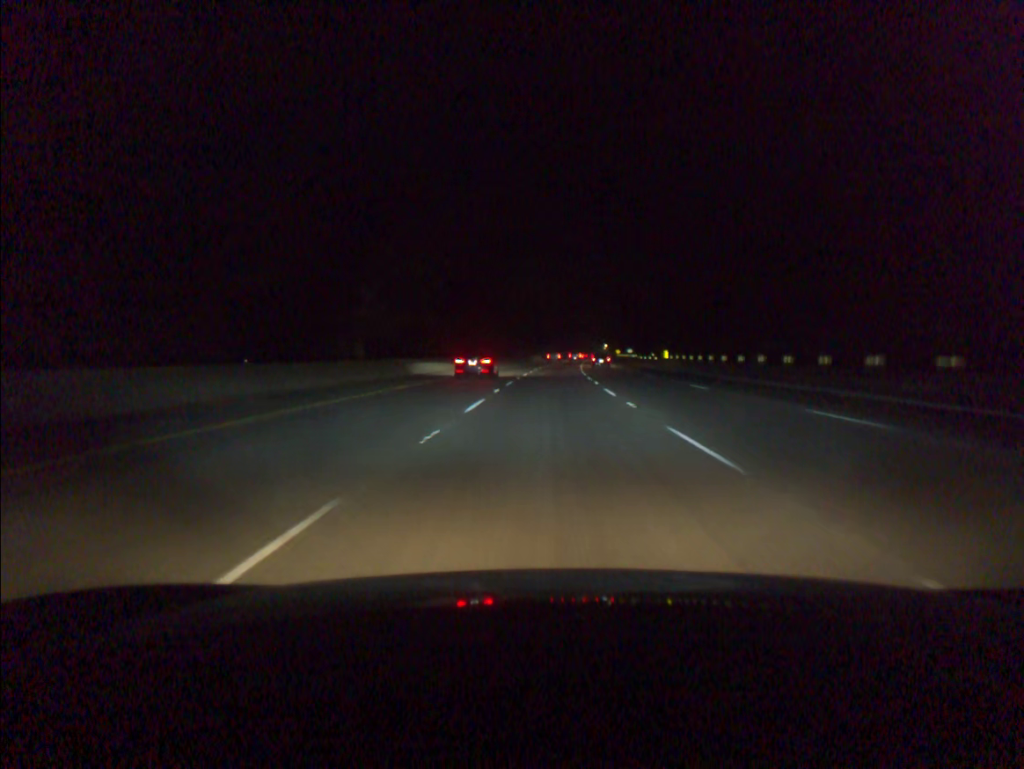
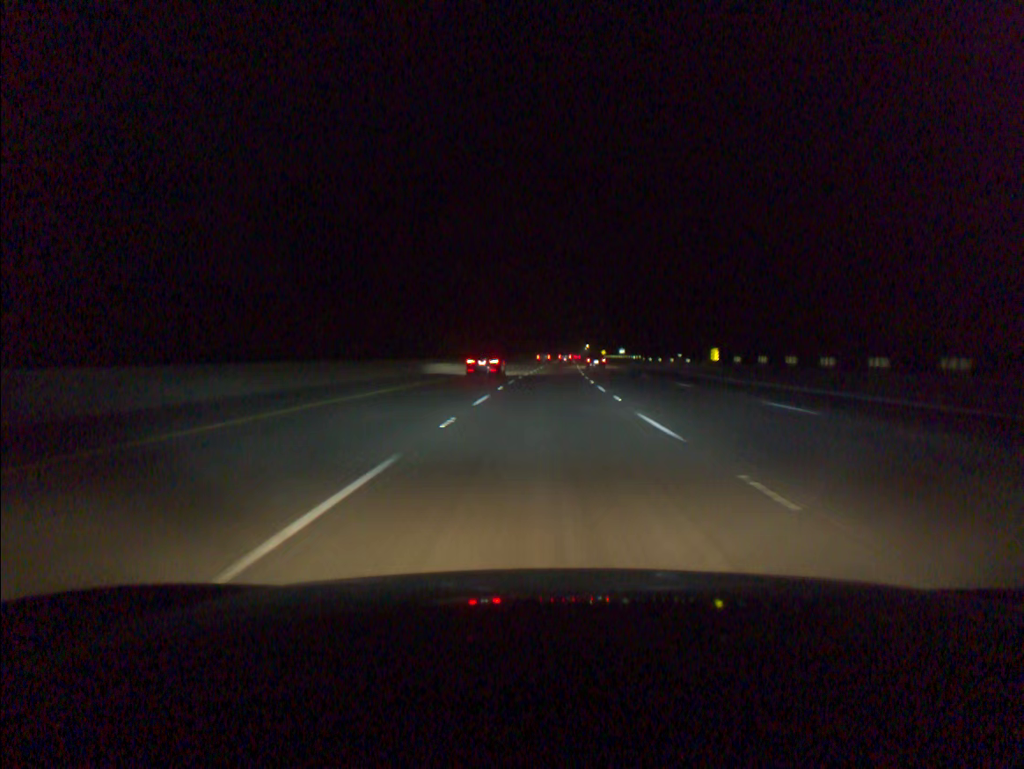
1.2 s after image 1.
(+0.6, +40.8) m; +2°
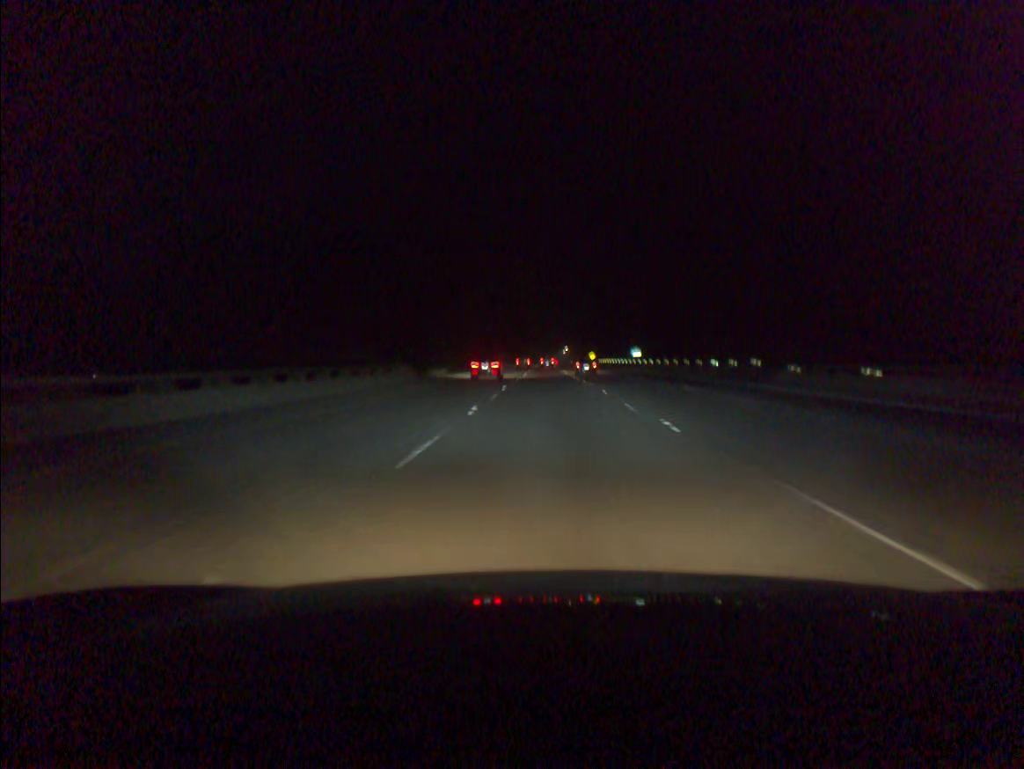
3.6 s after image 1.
(+1.8, +82.8) m; +2°
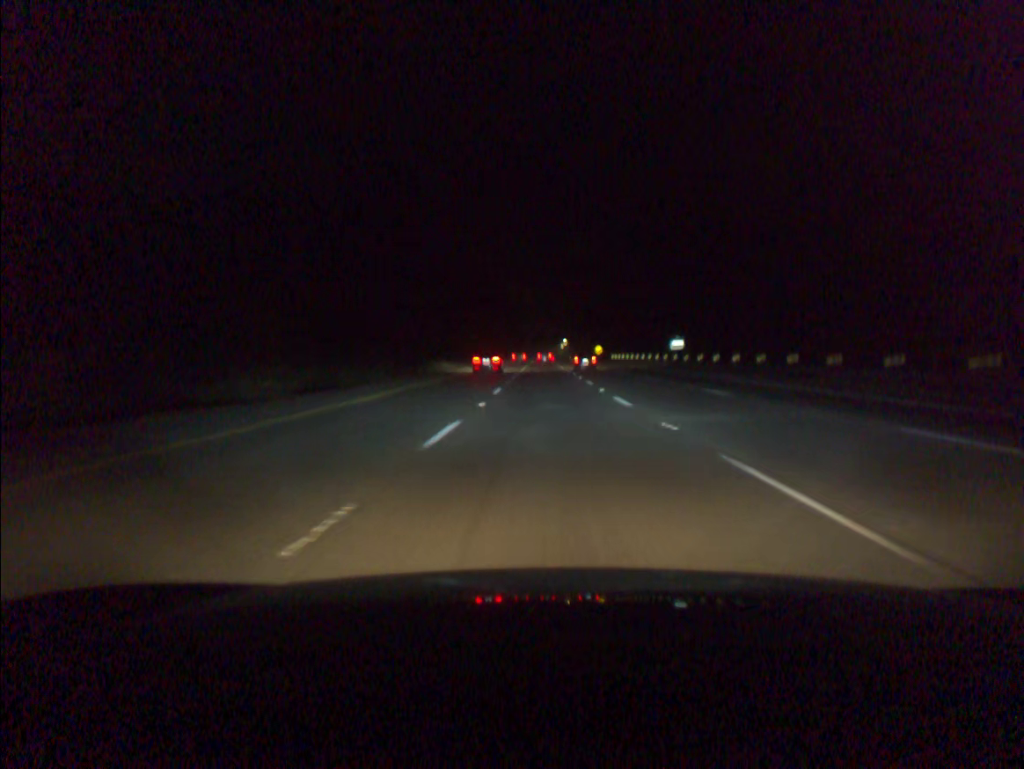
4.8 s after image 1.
(+0.1, +42.0) m; 0°
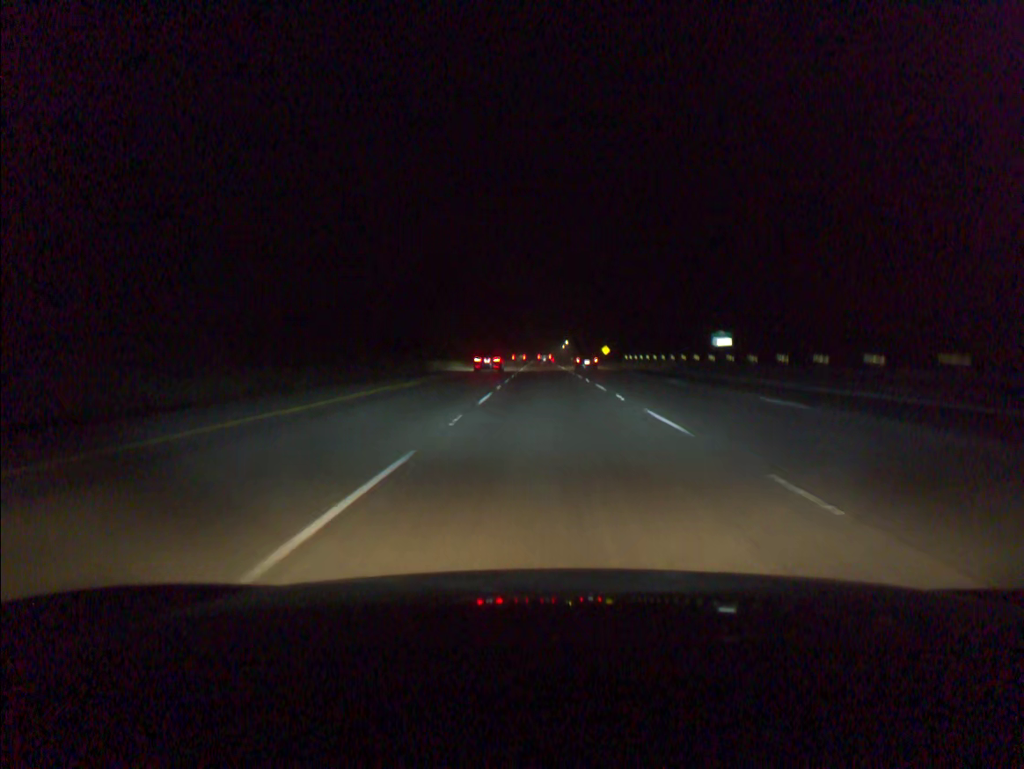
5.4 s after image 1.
(0.0, +21.1) m; 0°
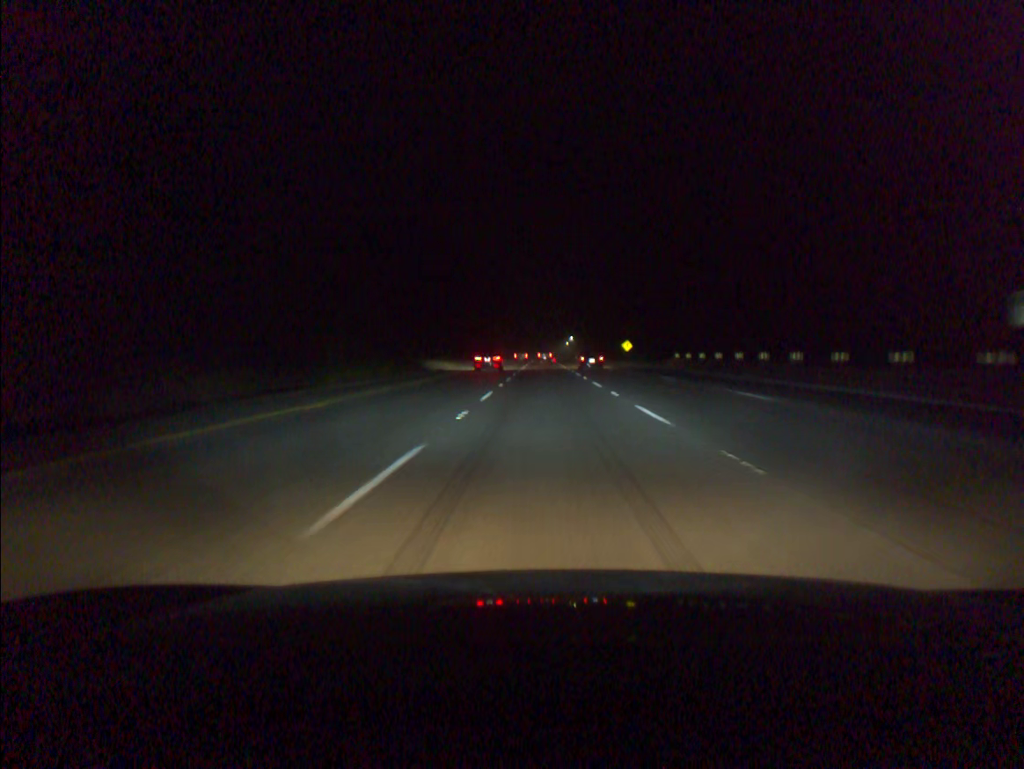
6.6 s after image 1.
(0.0, +42.2) m; 0°
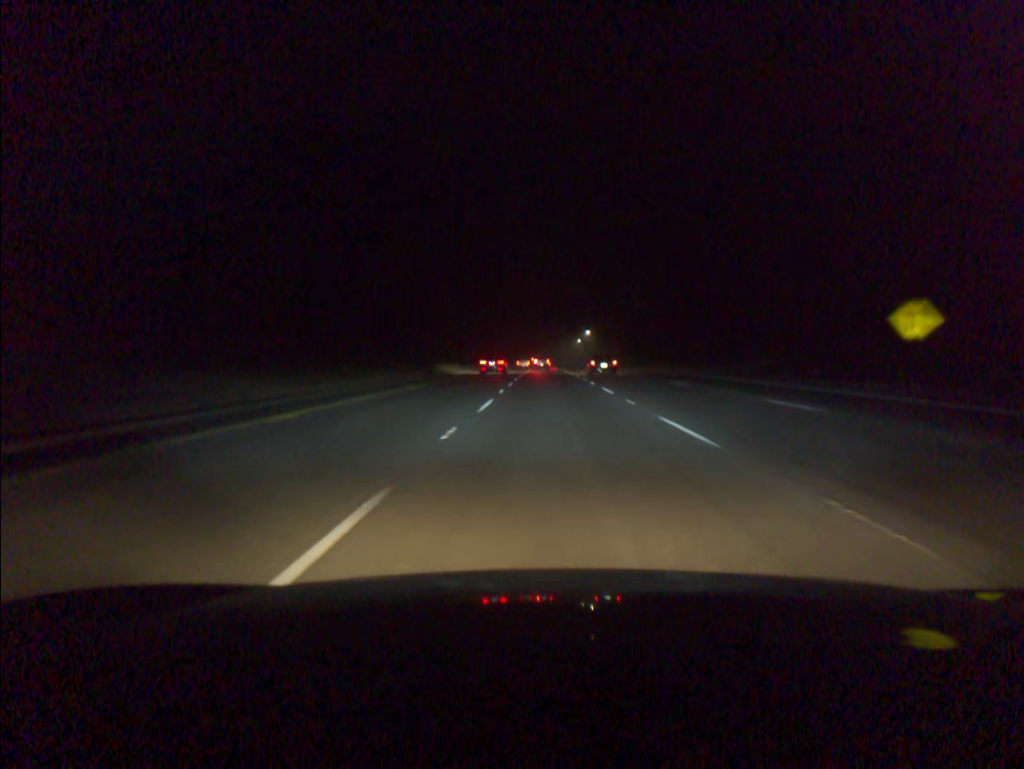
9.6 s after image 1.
(-0.1, +104.9) m; 0°
